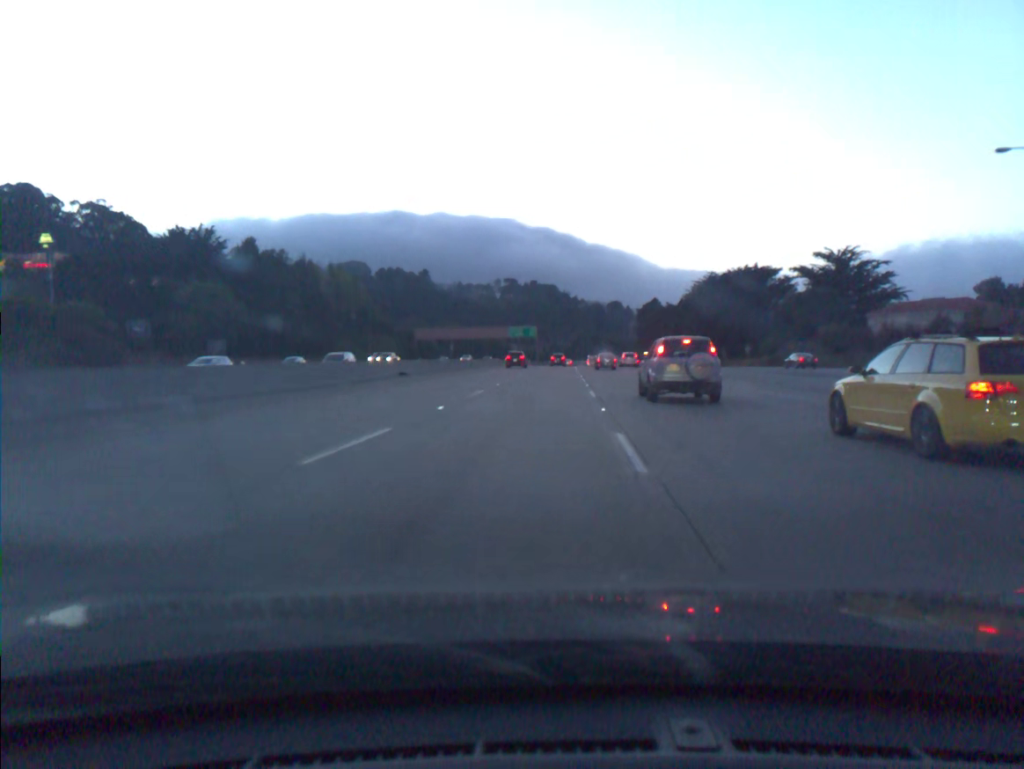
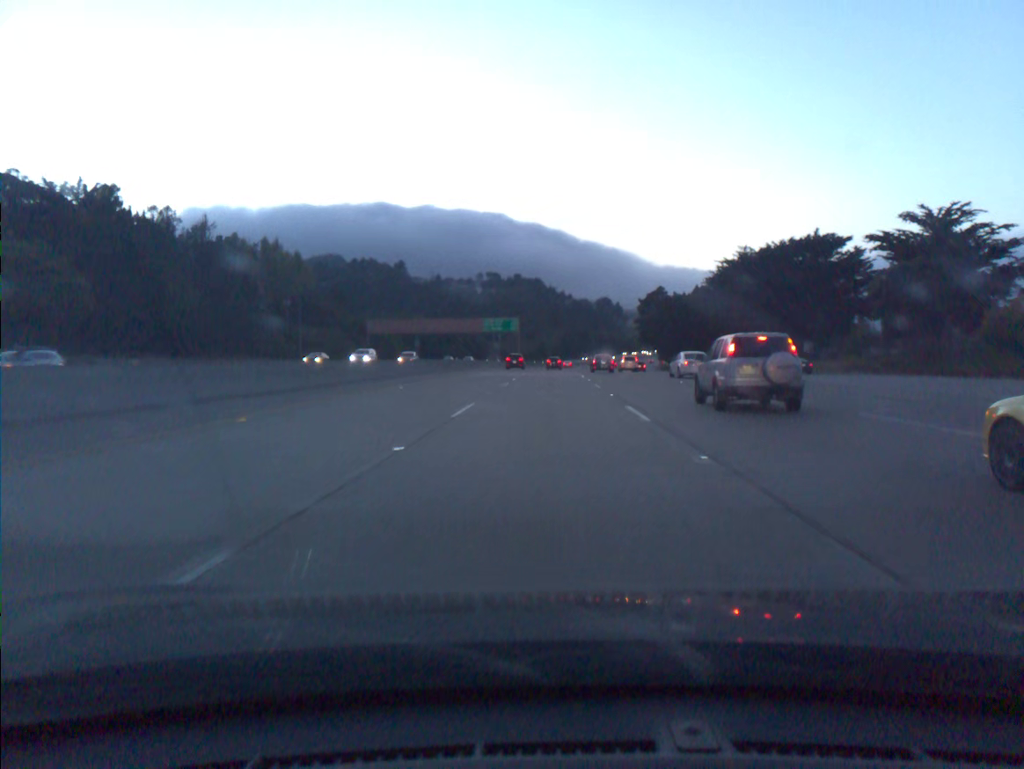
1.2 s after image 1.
(+0.6, +36.3) m; +2°
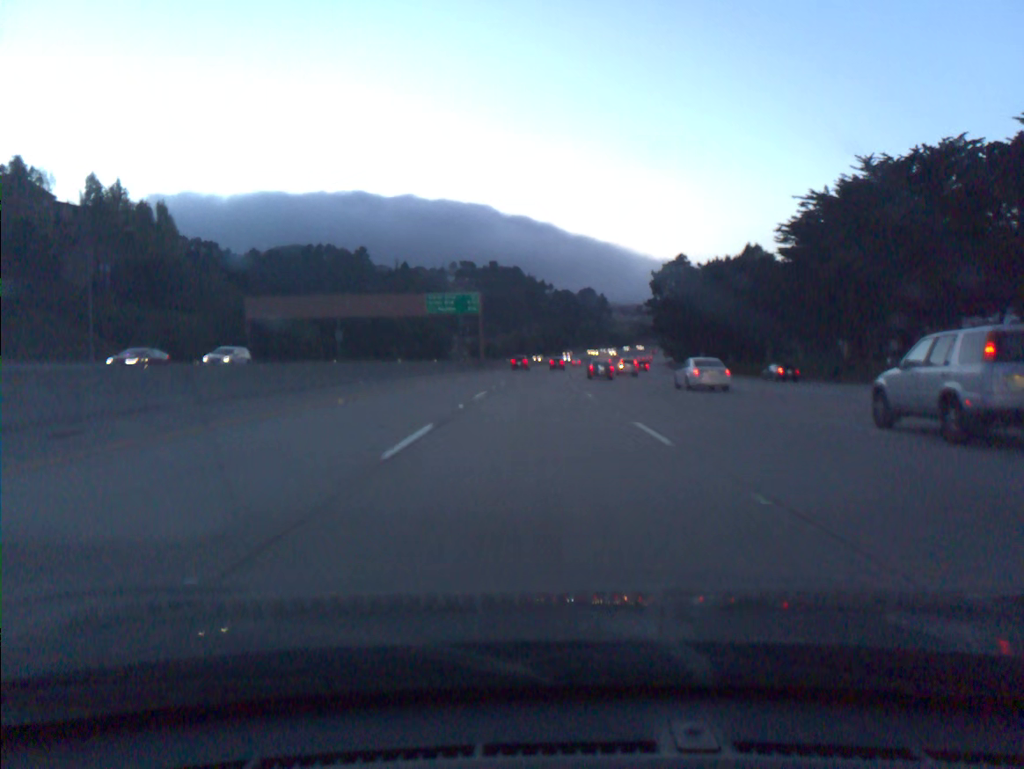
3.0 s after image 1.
(+1.0, +54.0) m; +2°
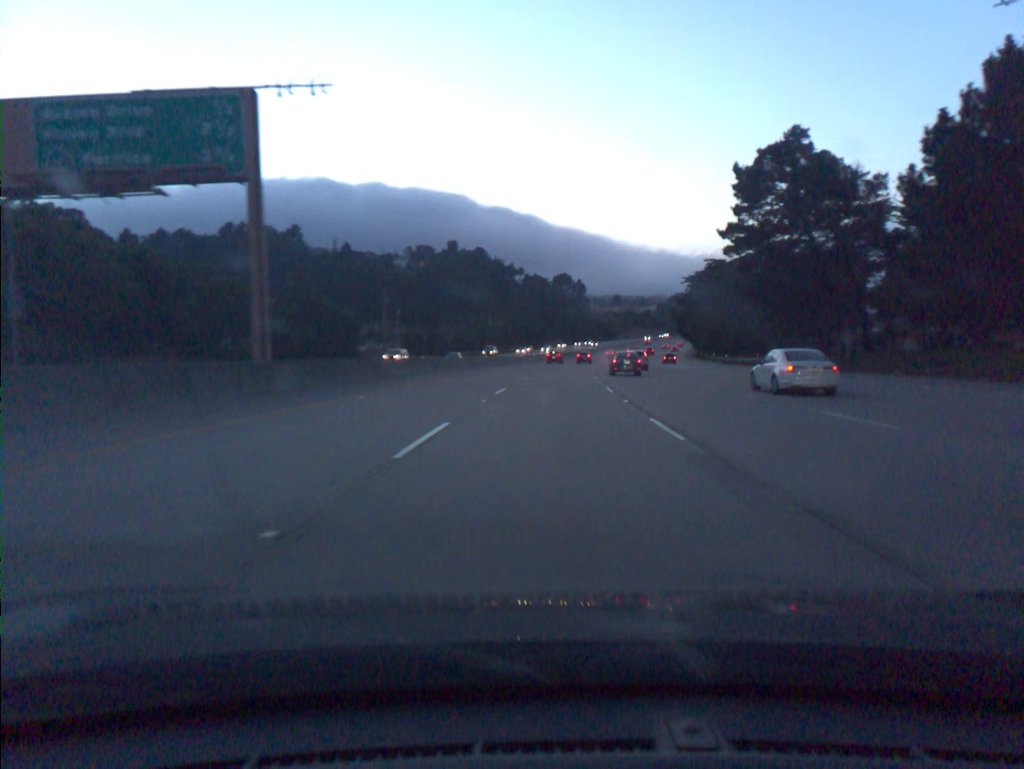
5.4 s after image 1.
(+0.6, +72.5) m; +2°
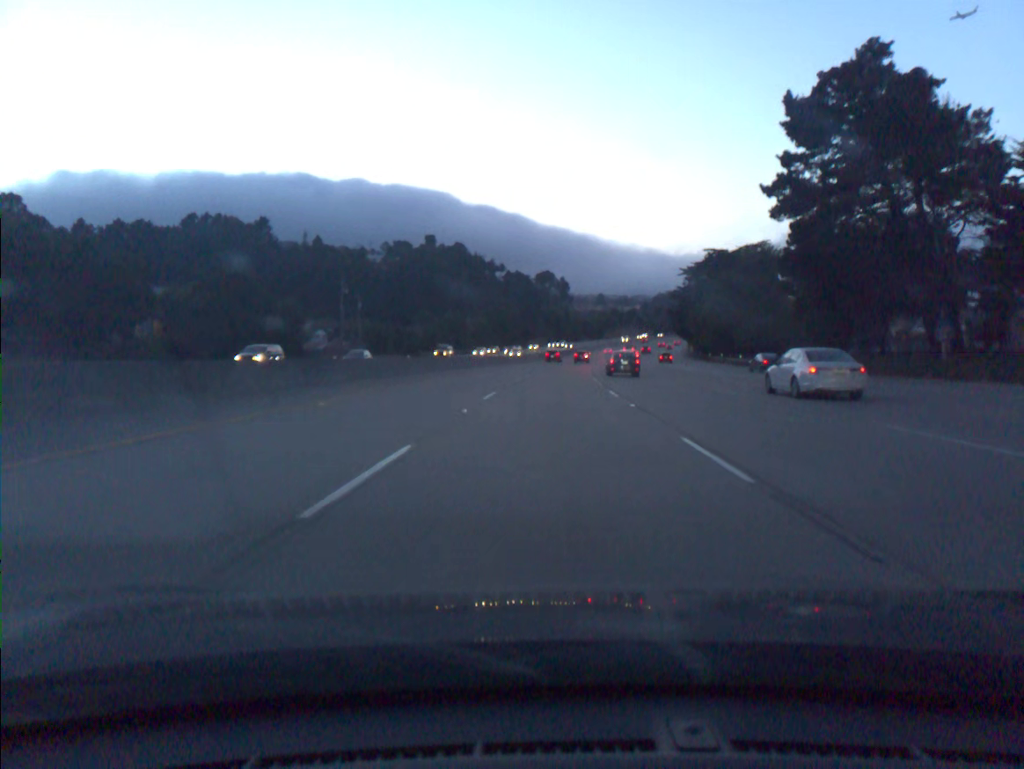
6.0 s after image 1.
(+0.2, +18.3) m; +1°
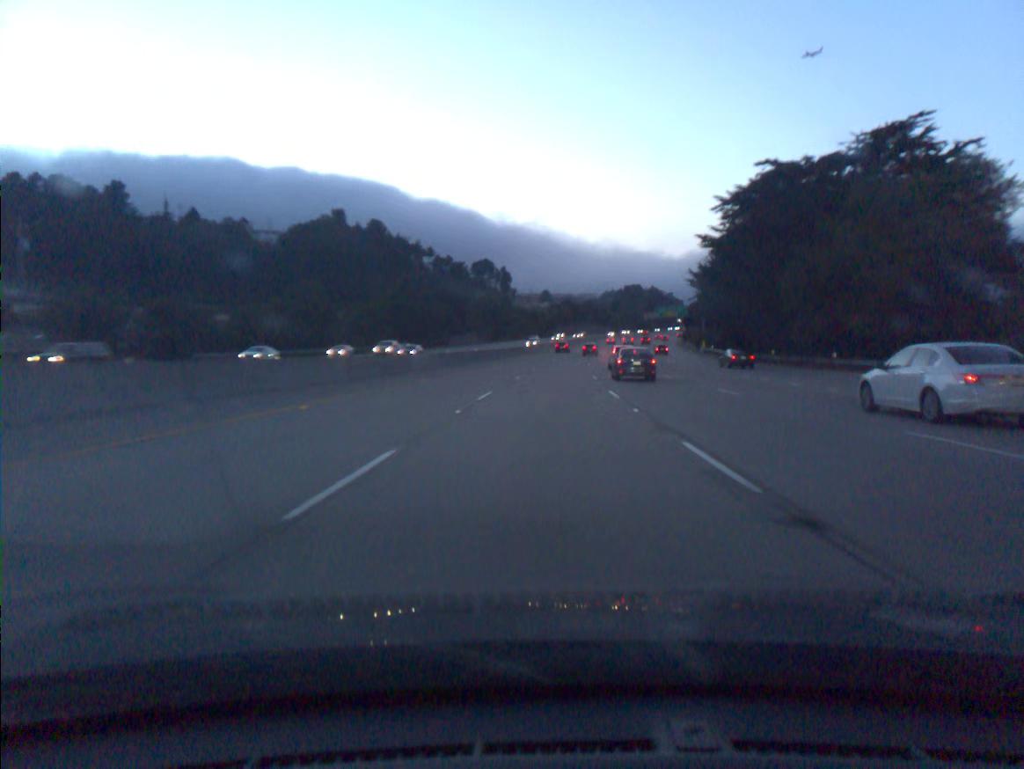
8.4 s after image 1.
(+2.8, +73.4) m; +4°
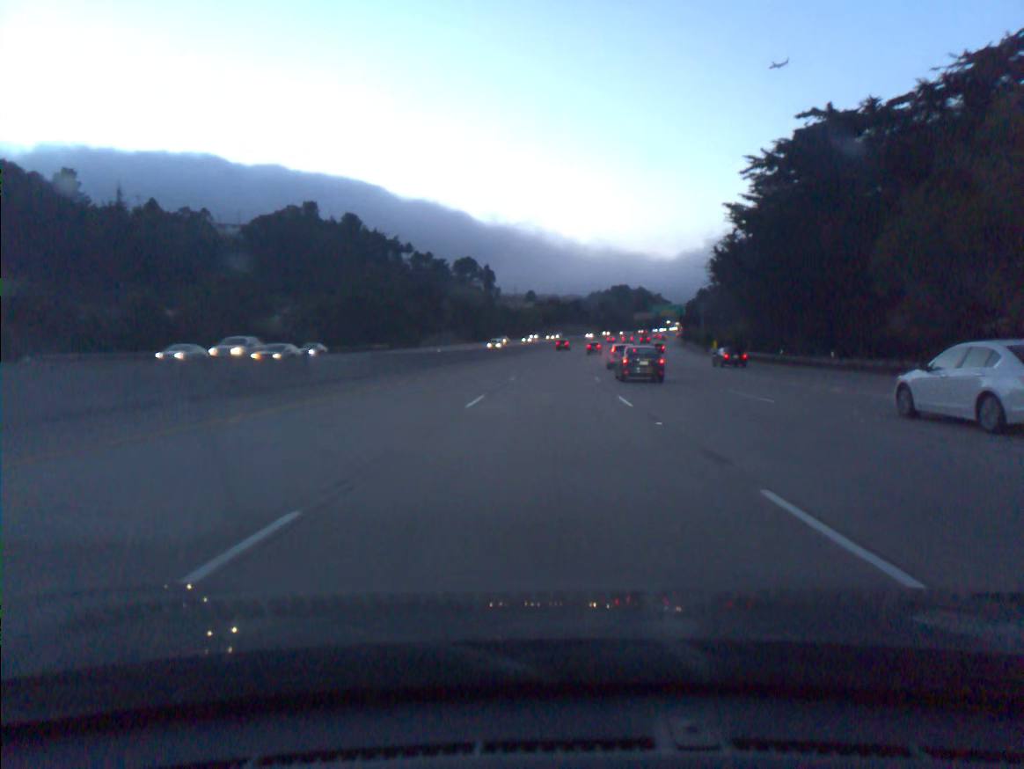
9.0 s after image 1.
(+0.2, +18.4) m; +1°
